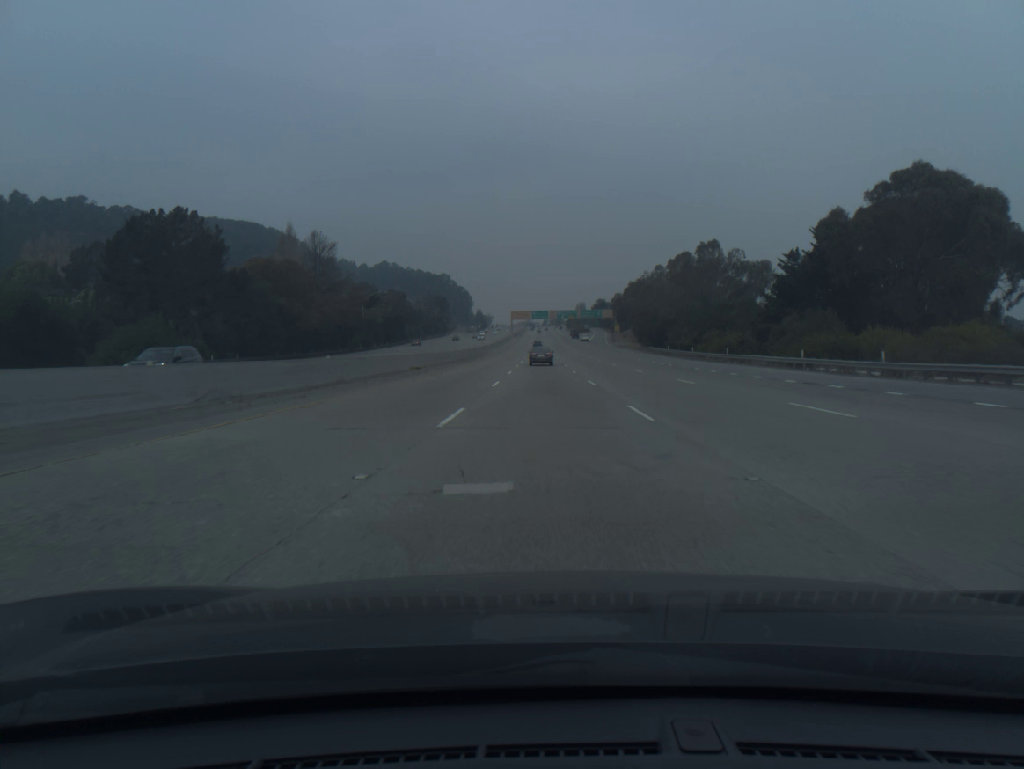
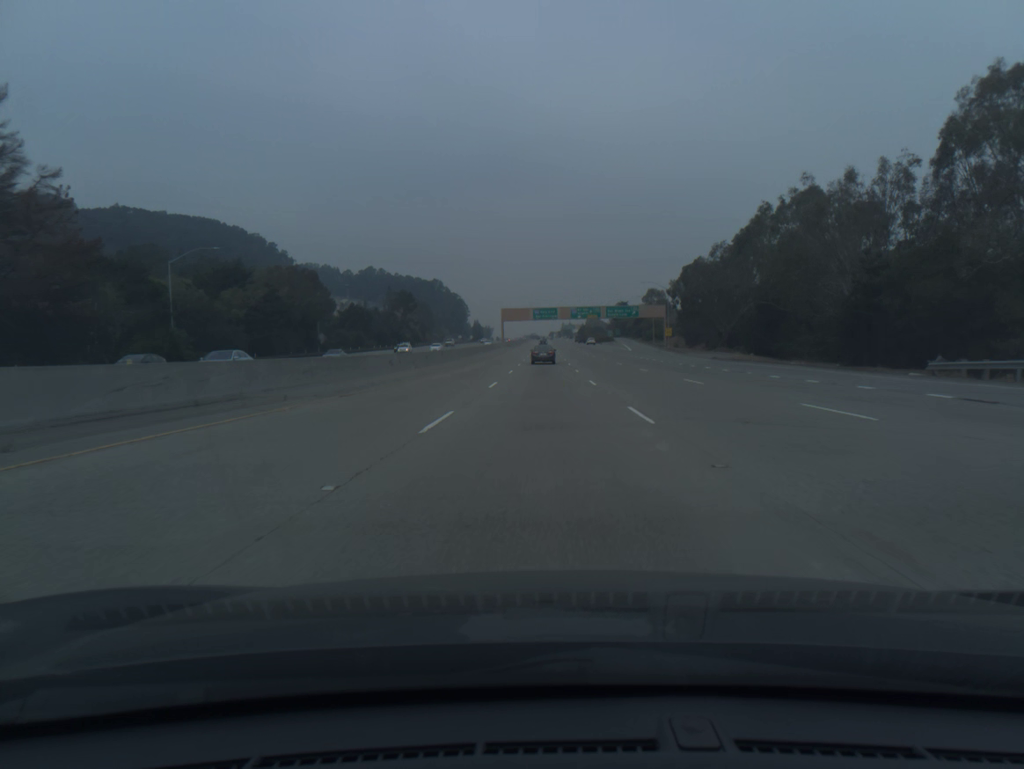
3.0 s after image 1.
(-0.1, +88.7) m; 0°
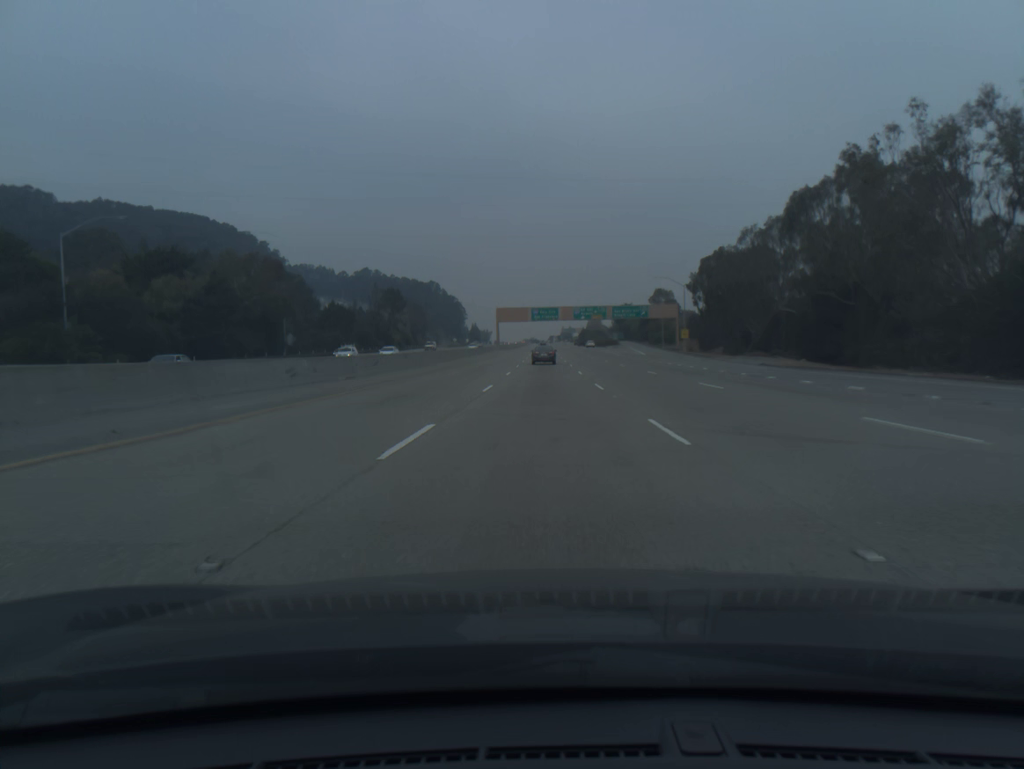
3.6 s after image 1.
(0.0, +17.6) m; 0°
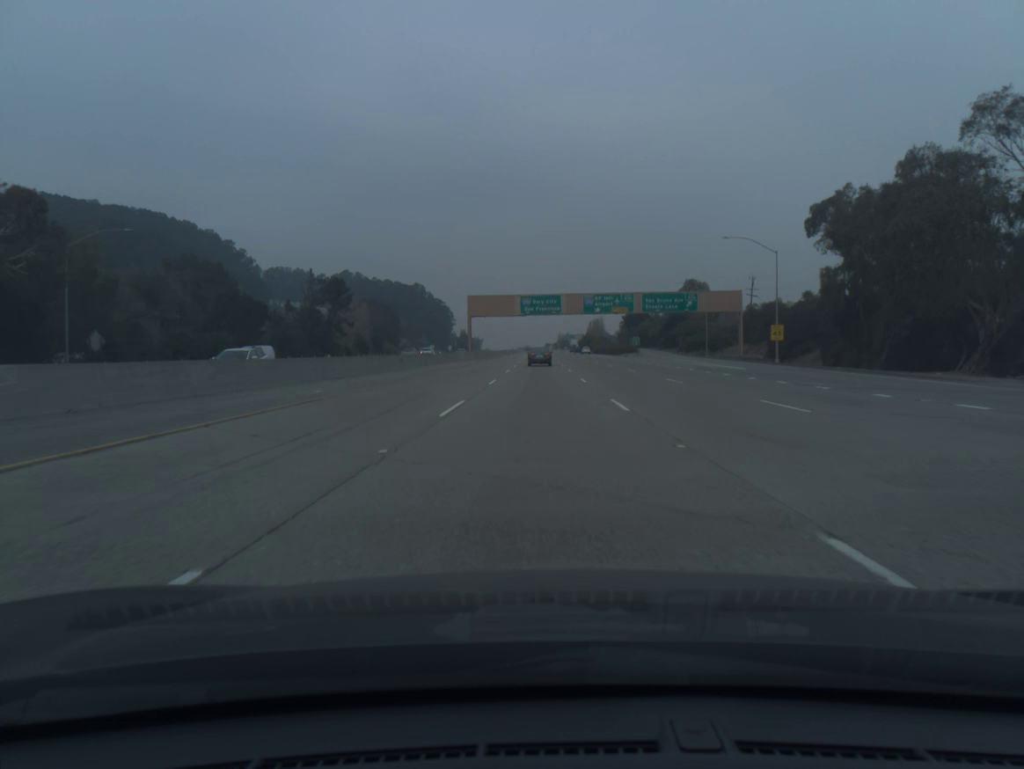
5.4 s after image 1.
(+0.2, +52.2) m; 0°
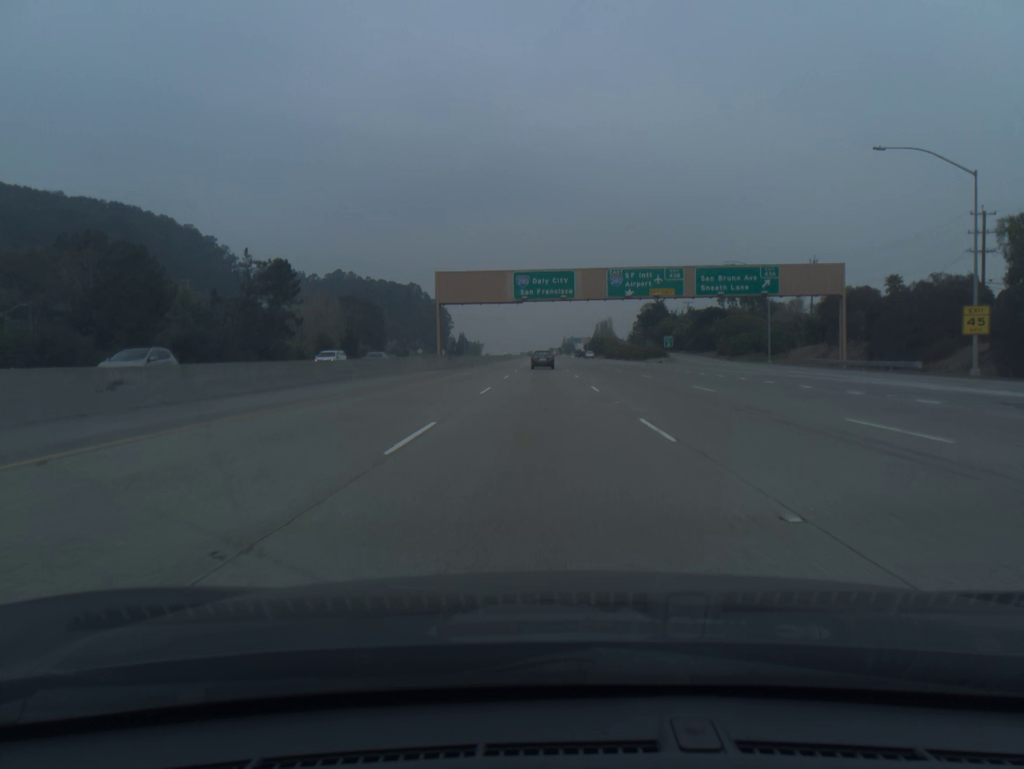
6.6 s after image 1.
(-0.1, +34.5) m; 0°
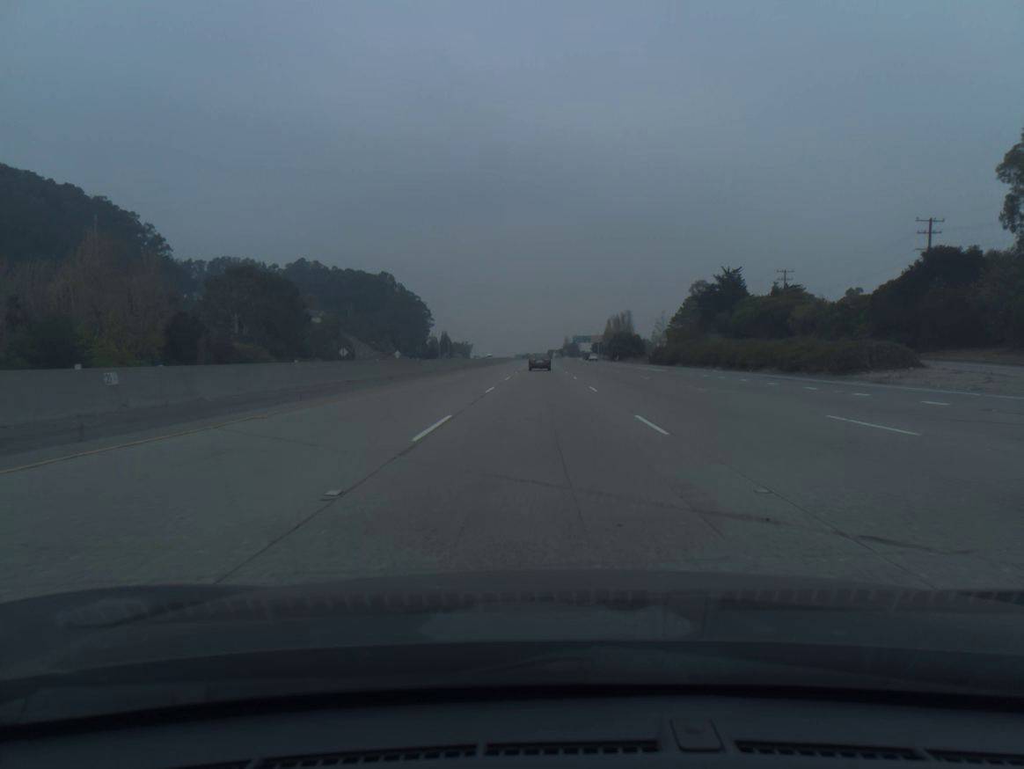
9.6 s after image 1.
(0.0, +86.4) m; 0°
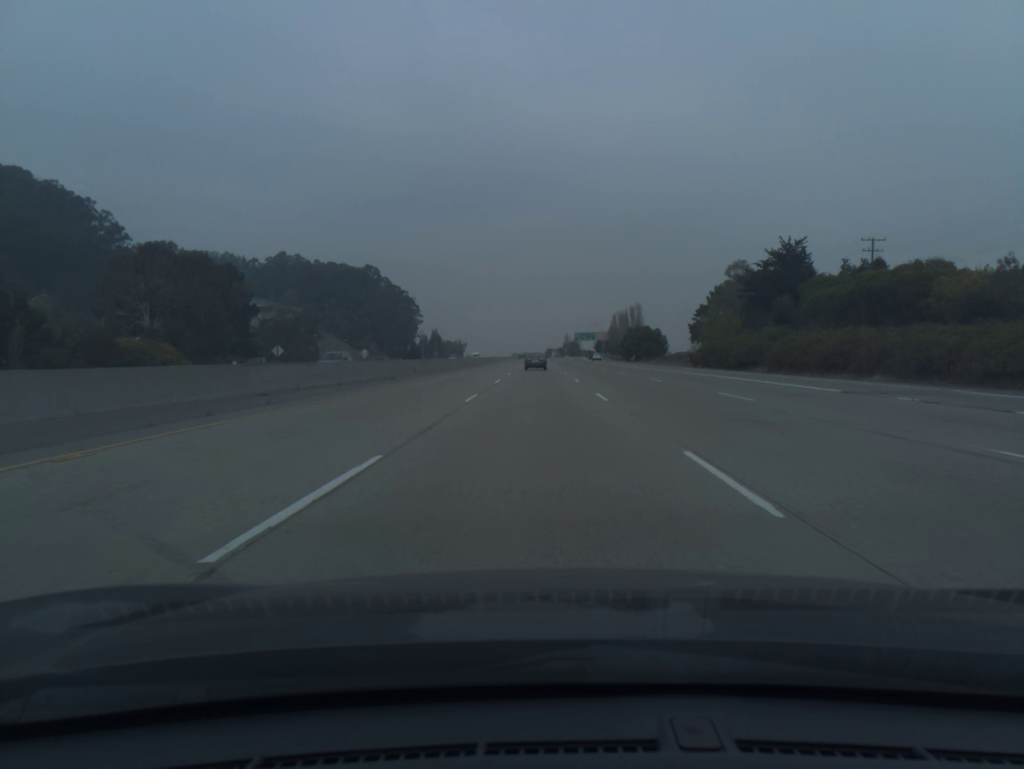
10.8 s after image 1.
(+0.1, +35.1) m; 0°
